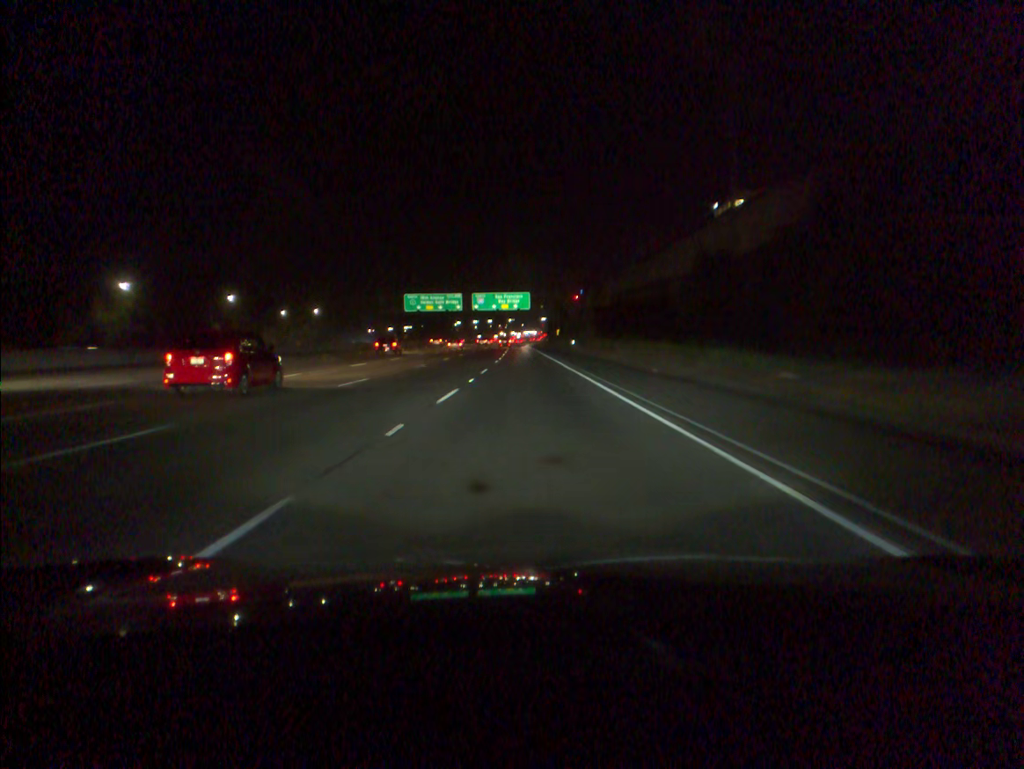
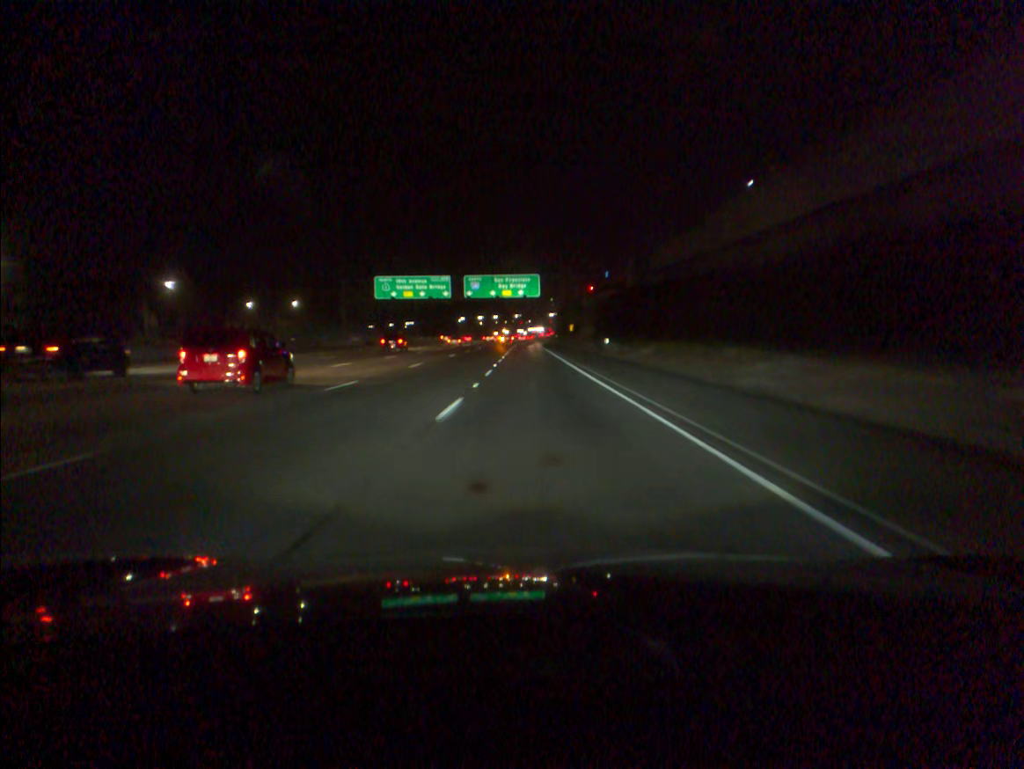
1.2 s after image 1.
(-0.2, +32.3) m; -1°
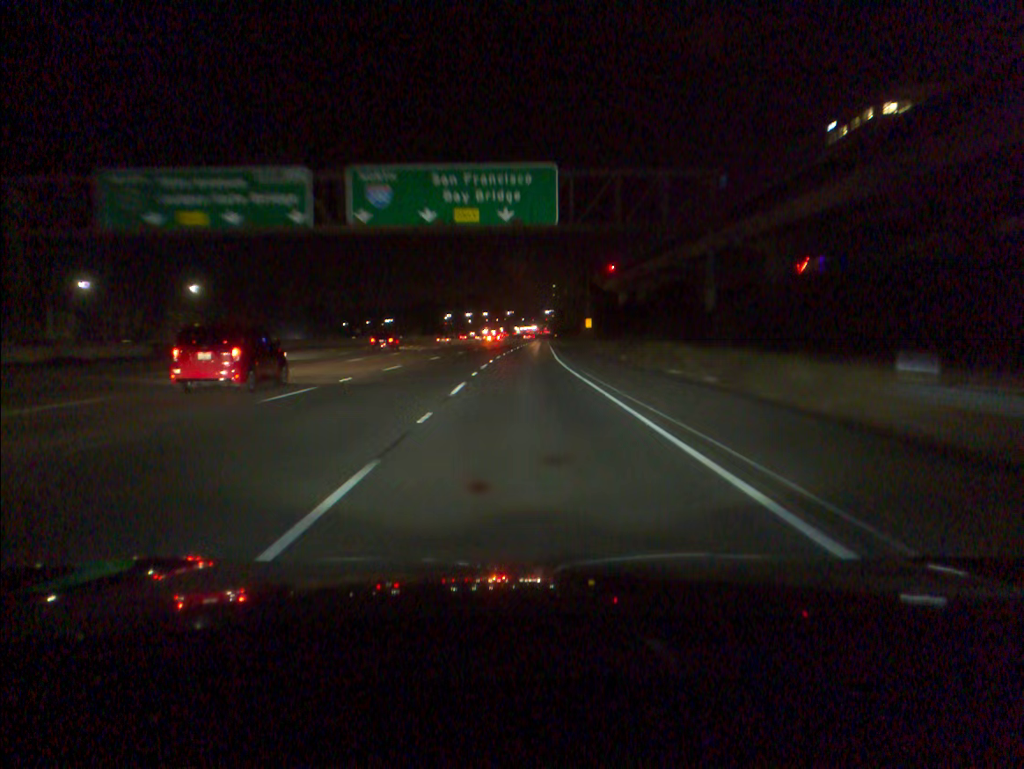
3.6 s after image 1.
(+0.1, +65.6) m; +1°
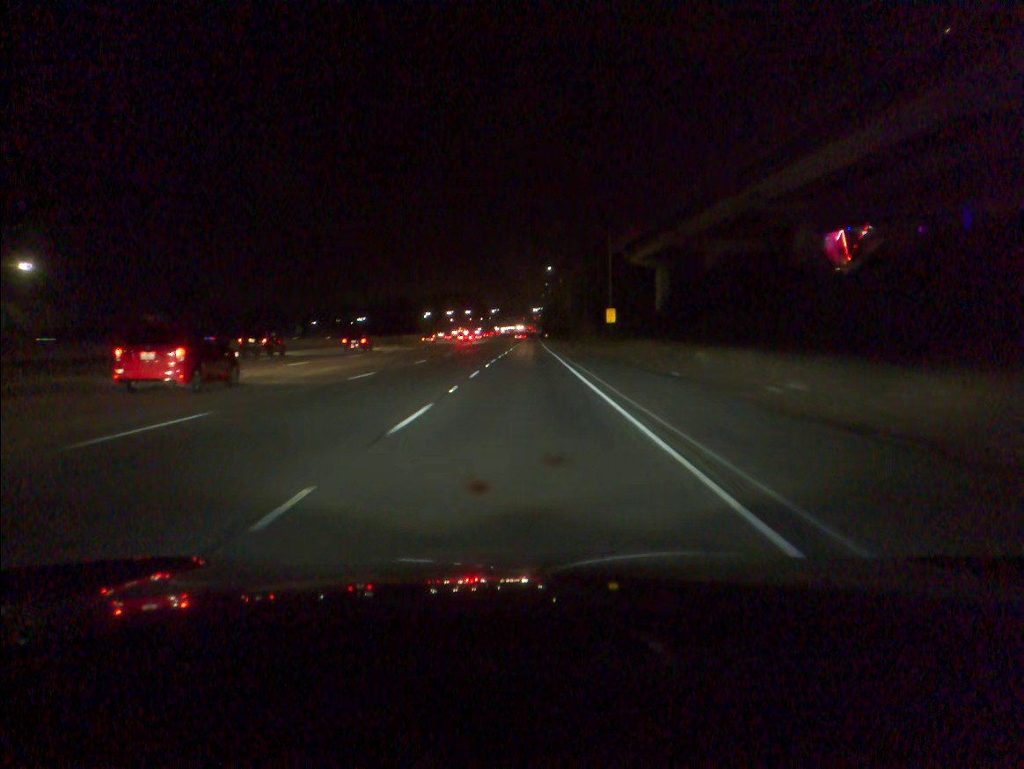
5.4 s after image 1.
(+0.3, +49.4) m; +1°
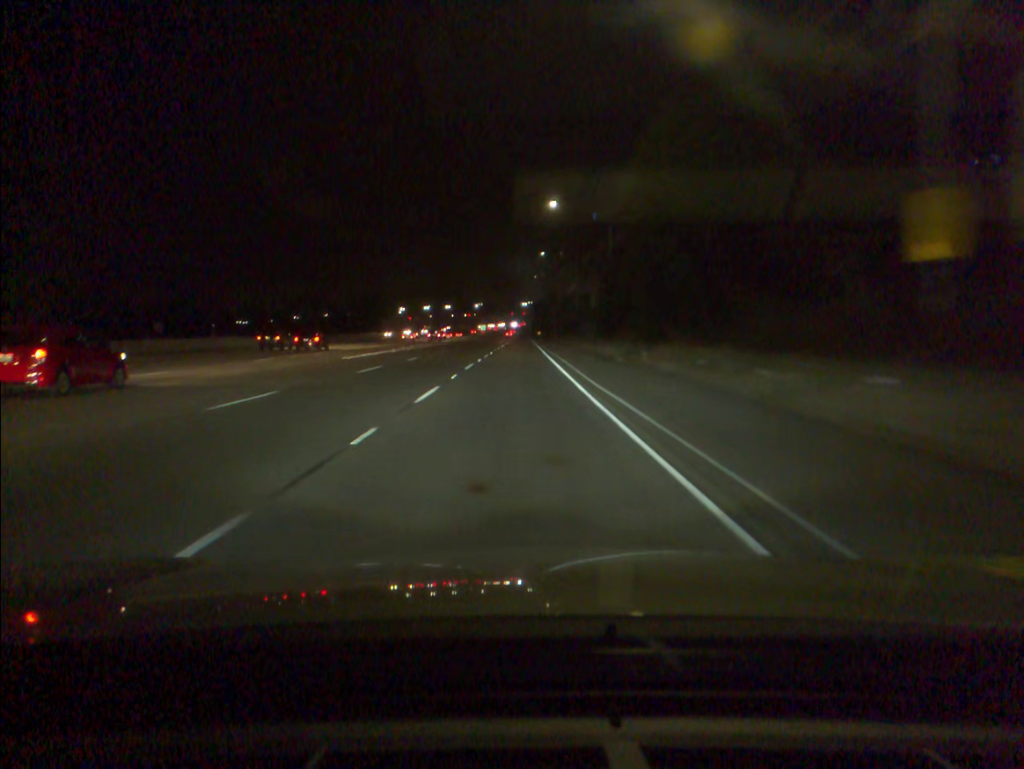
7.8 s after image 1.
(+0.7, +66.4) m; +1°
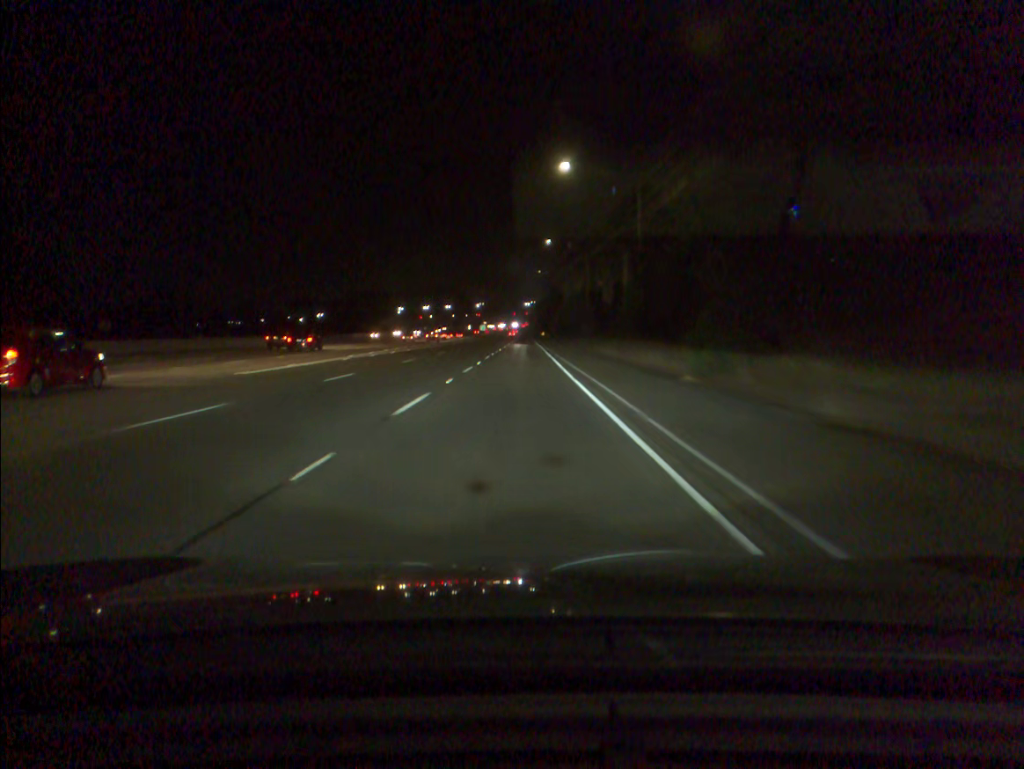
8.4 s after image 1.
(0.0, +16.6) m; 0°
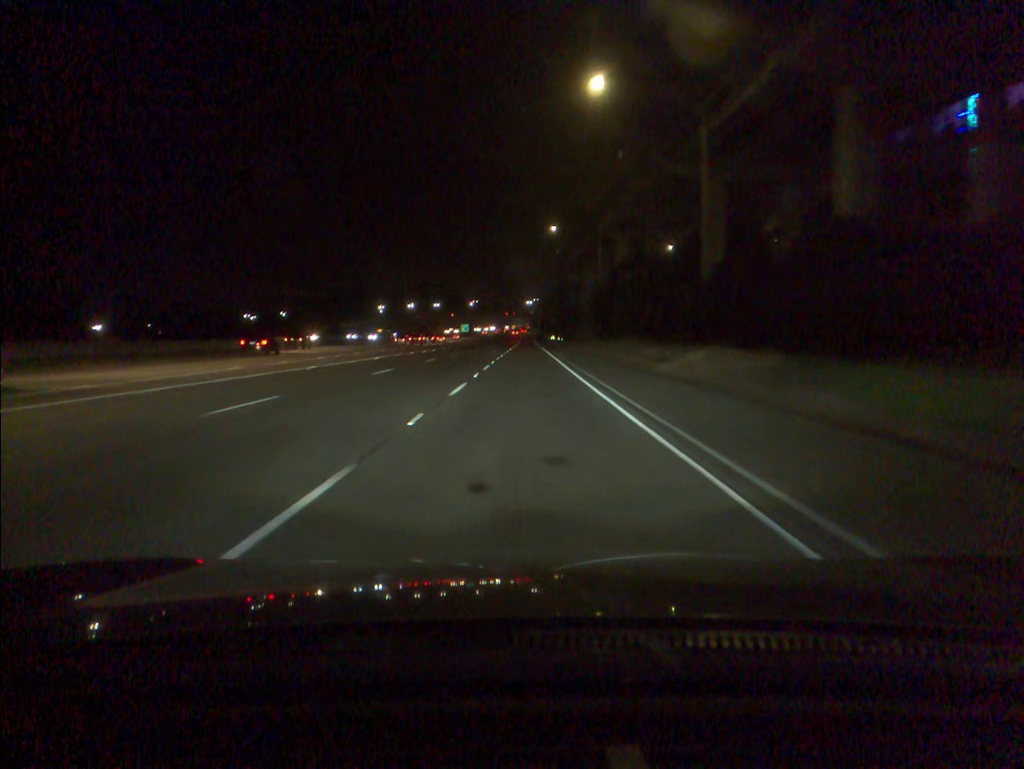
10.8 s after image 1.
(-0.2, +66.4) m; 0°
